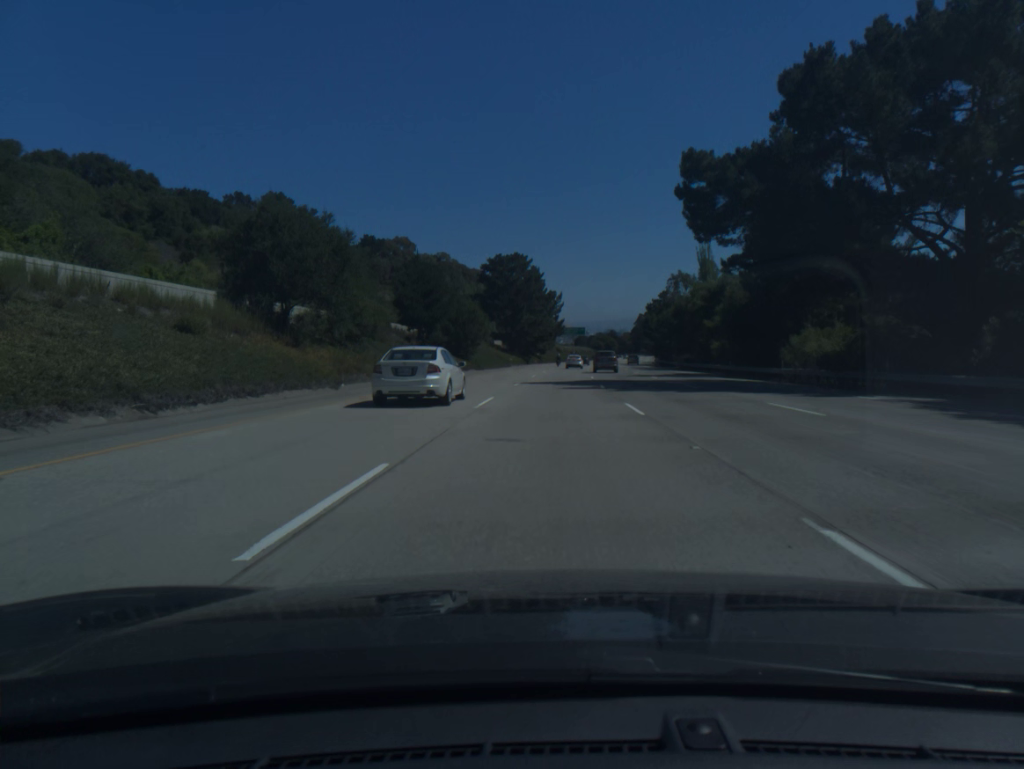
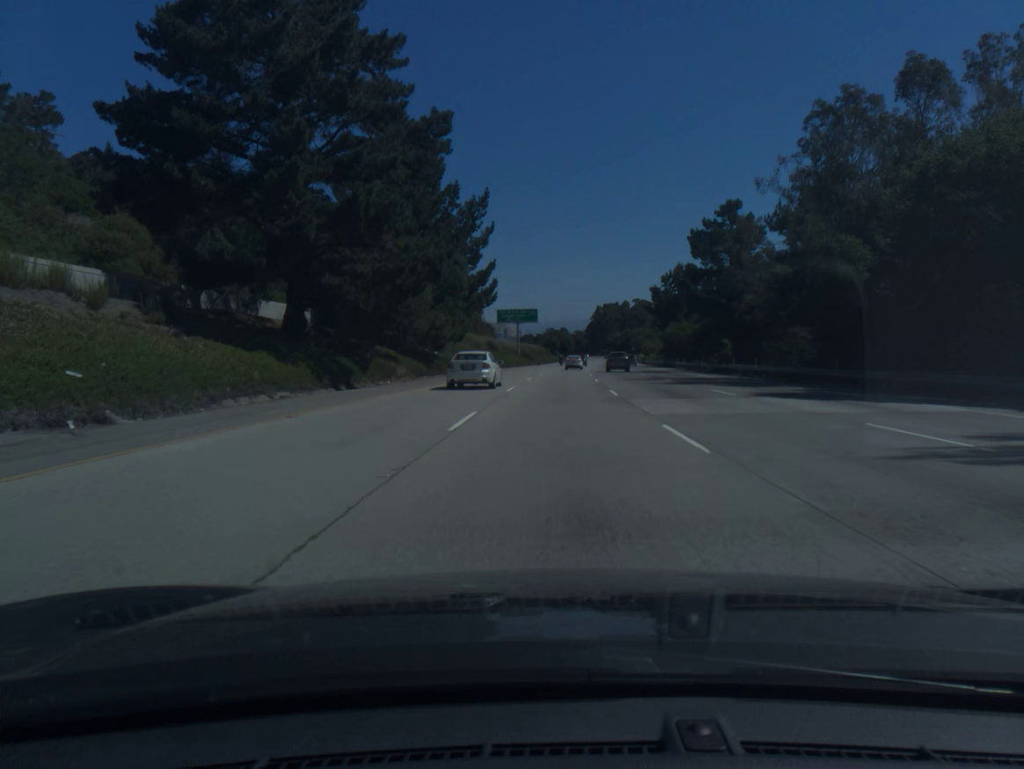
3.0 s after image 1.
(+3.3, +93.6) m; +4°
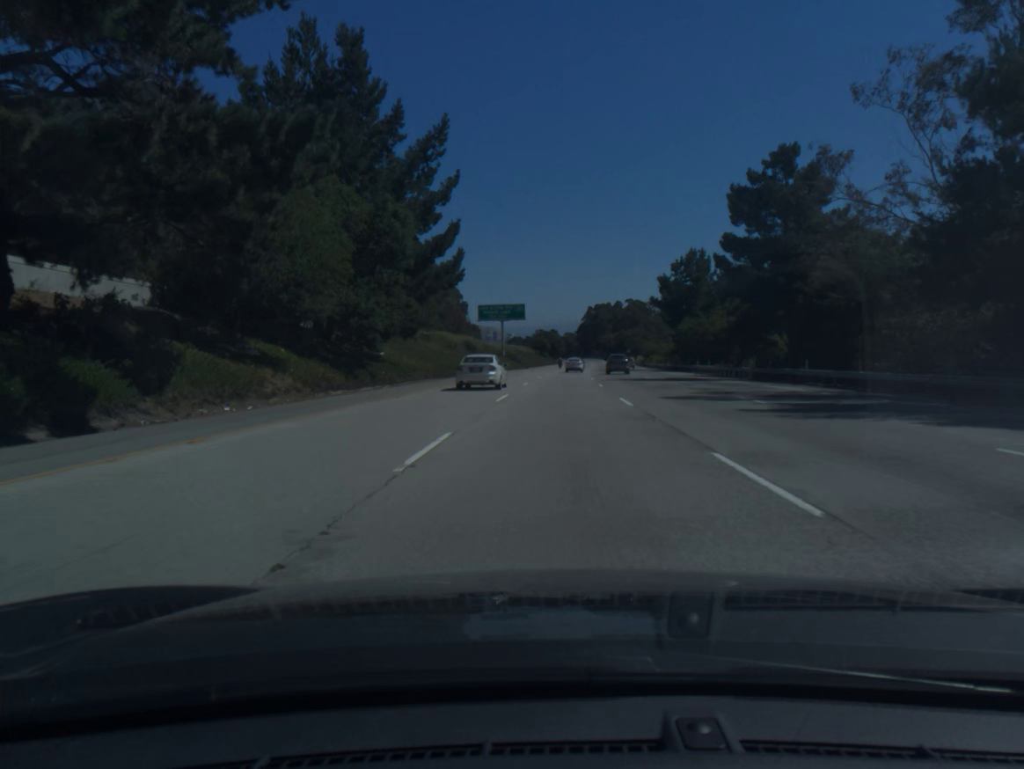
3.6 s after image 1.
(+0.1, +18.8) m; +1°
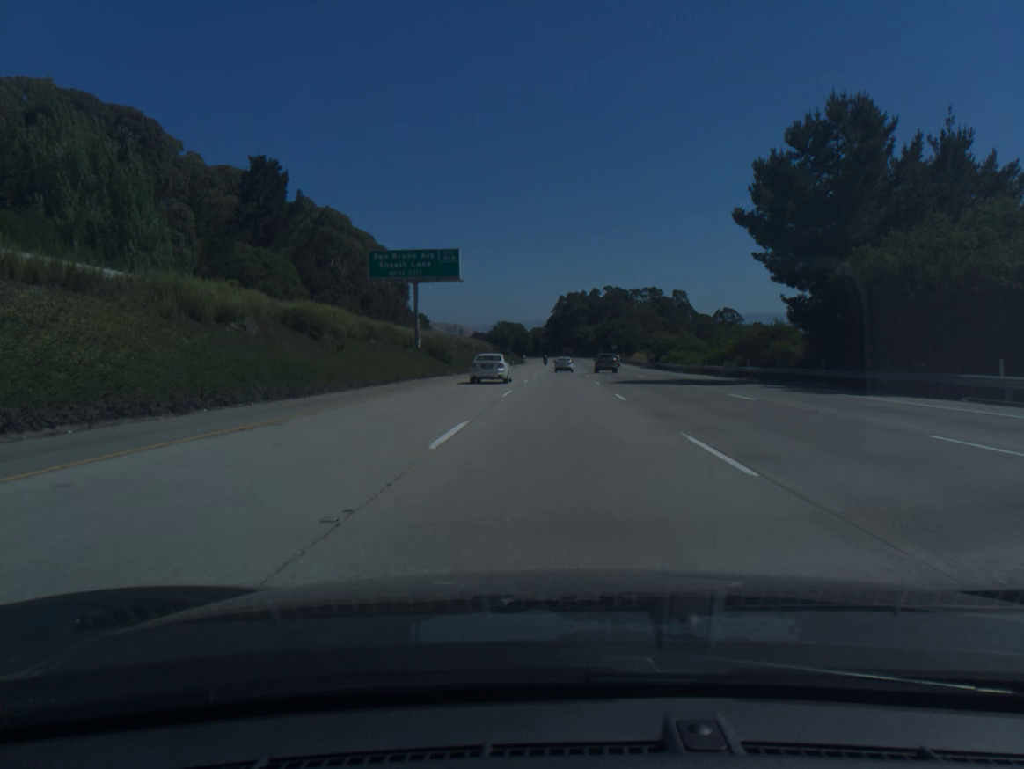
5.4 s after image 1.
(+1.1, +56.5) m; +2°
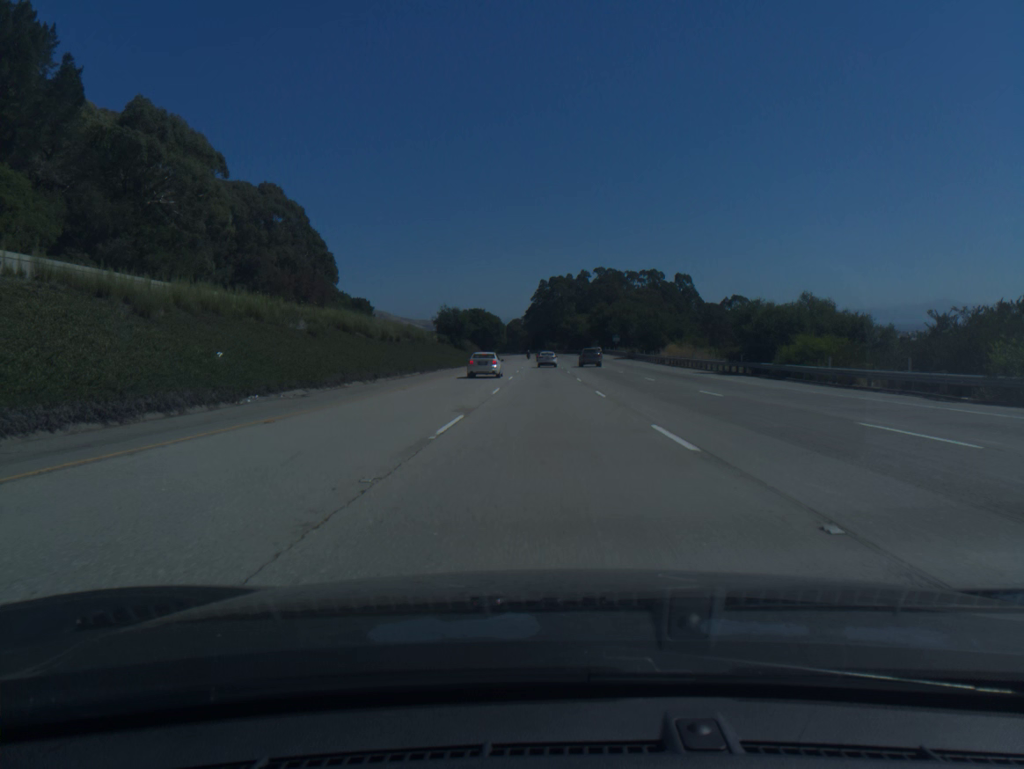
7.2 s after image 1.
(+1.0, +56.4) m; +2°
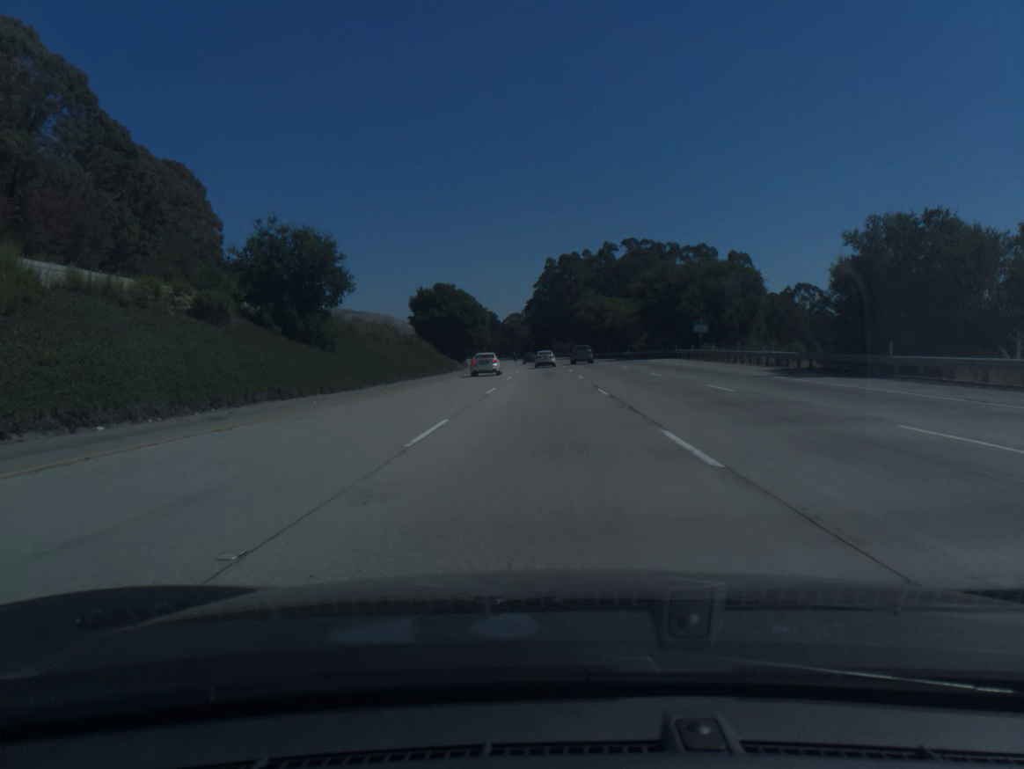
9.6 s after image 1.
(-0.3, +74.8) m; 0°
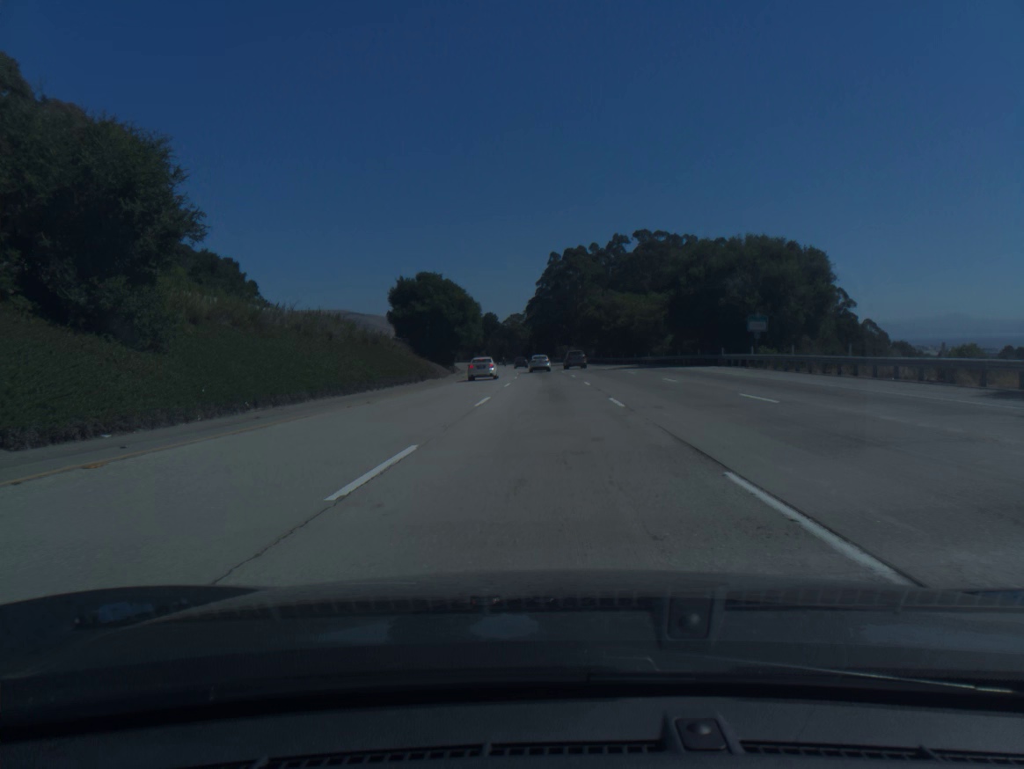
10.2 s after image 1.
(0.0, +18.6) m; 0°
